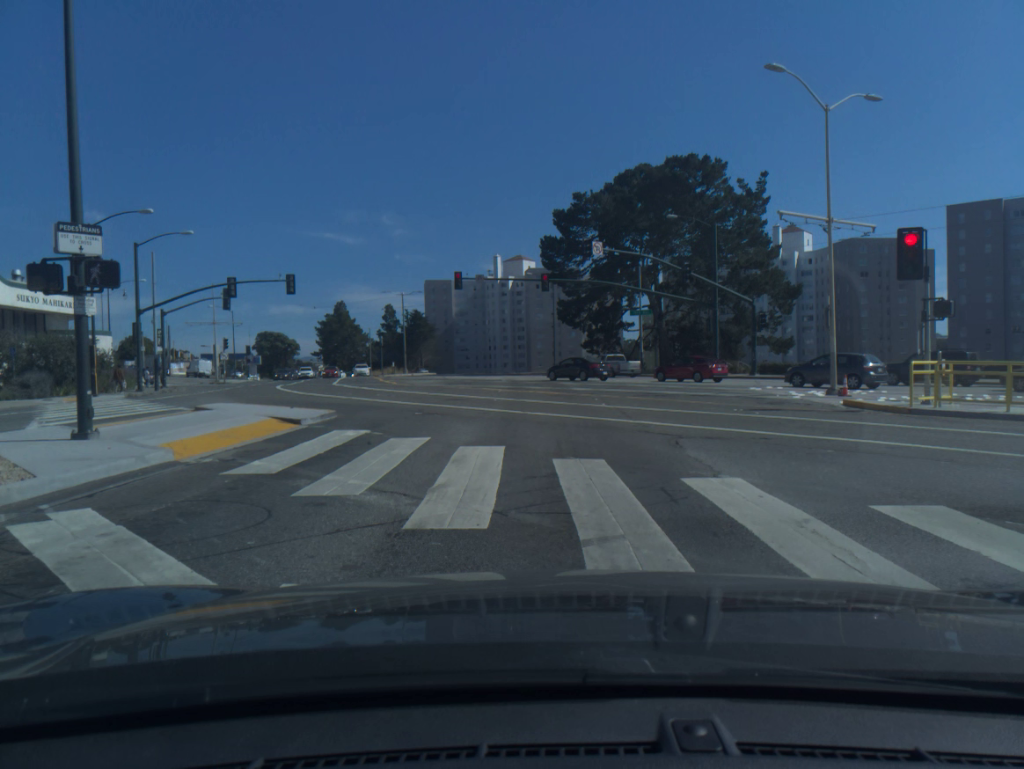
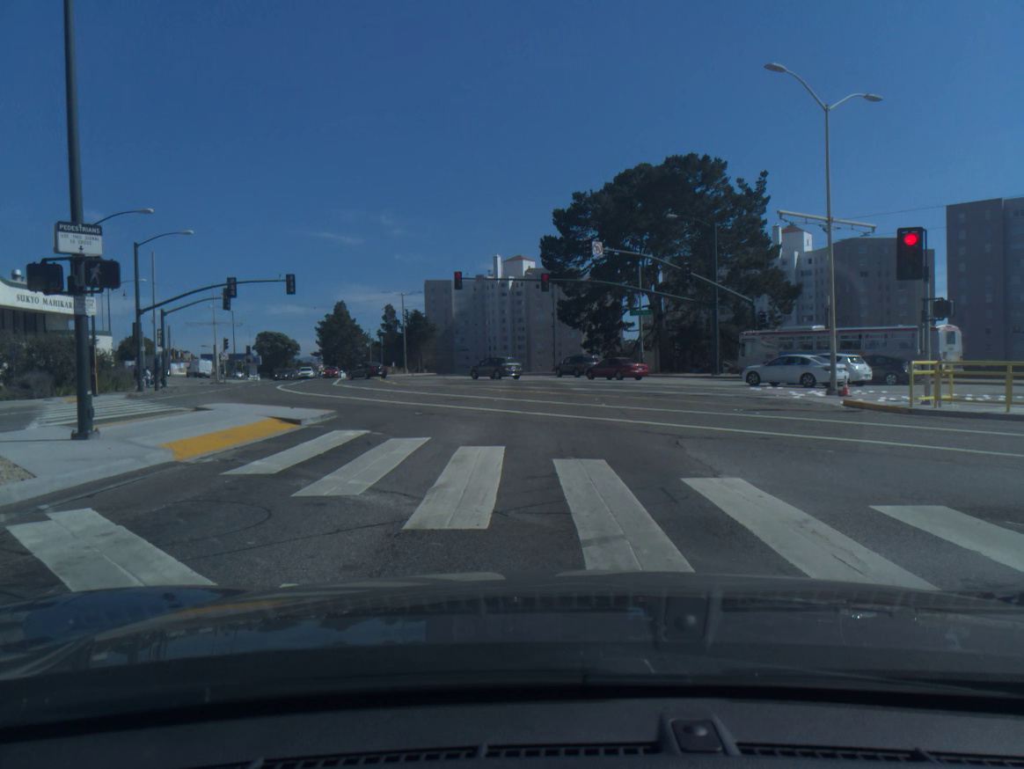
(0.0, 0.0) m; 0°
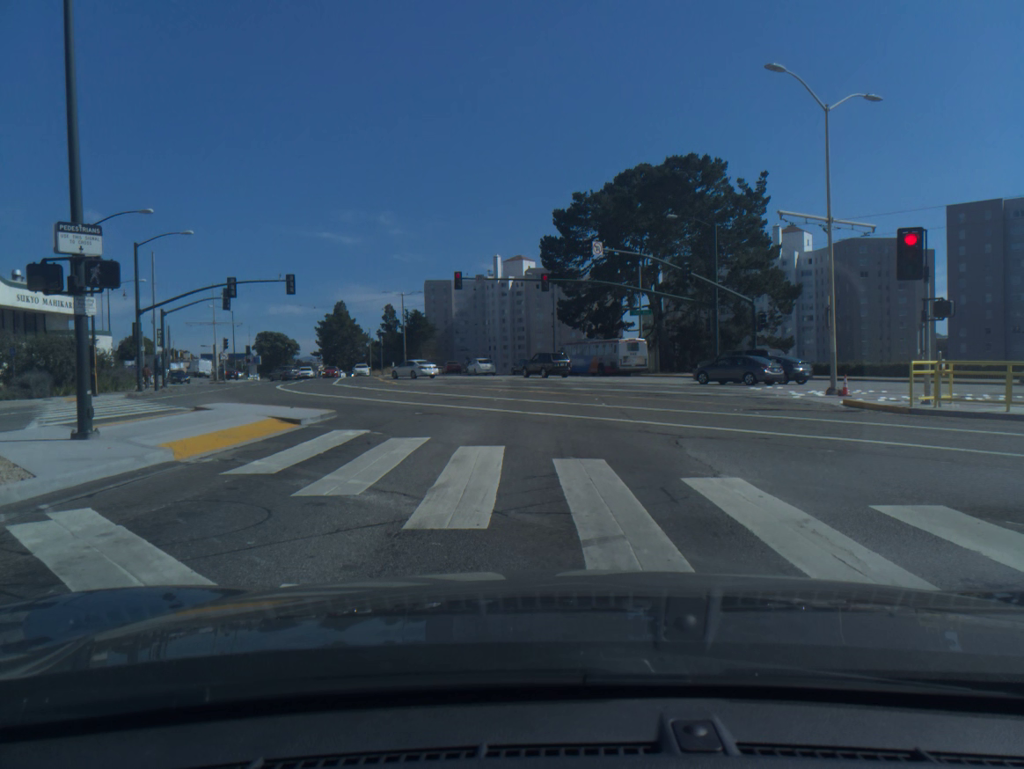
(0.0, 0.0) m; 0°
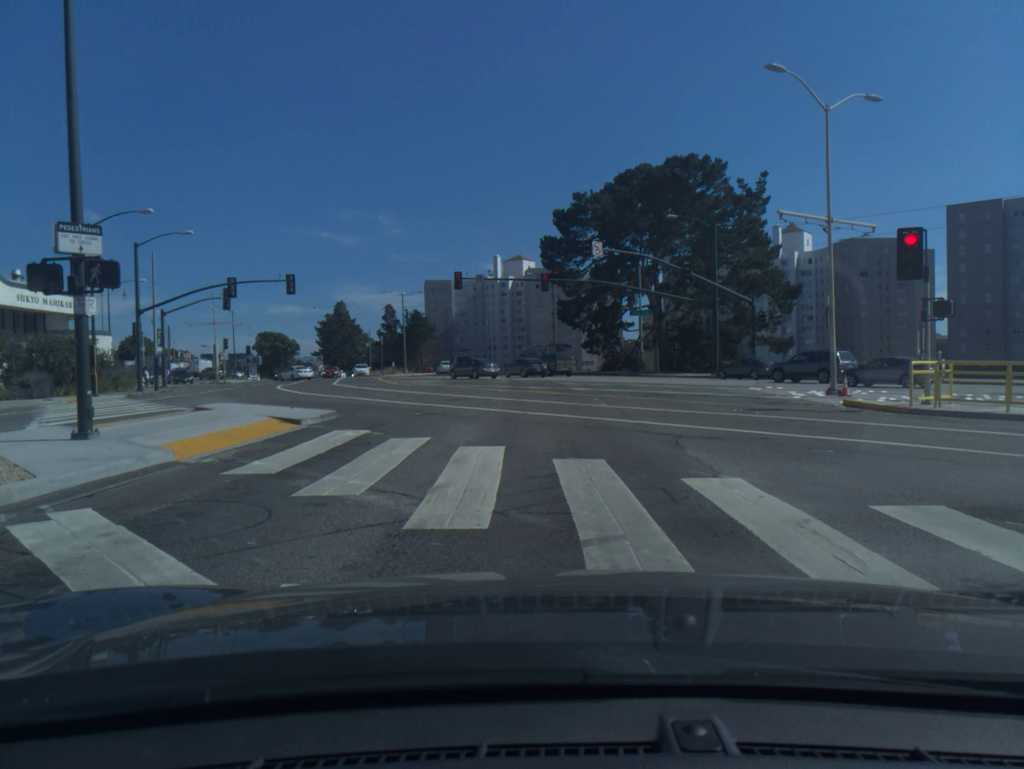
(0.0, 0.0) m; 0°
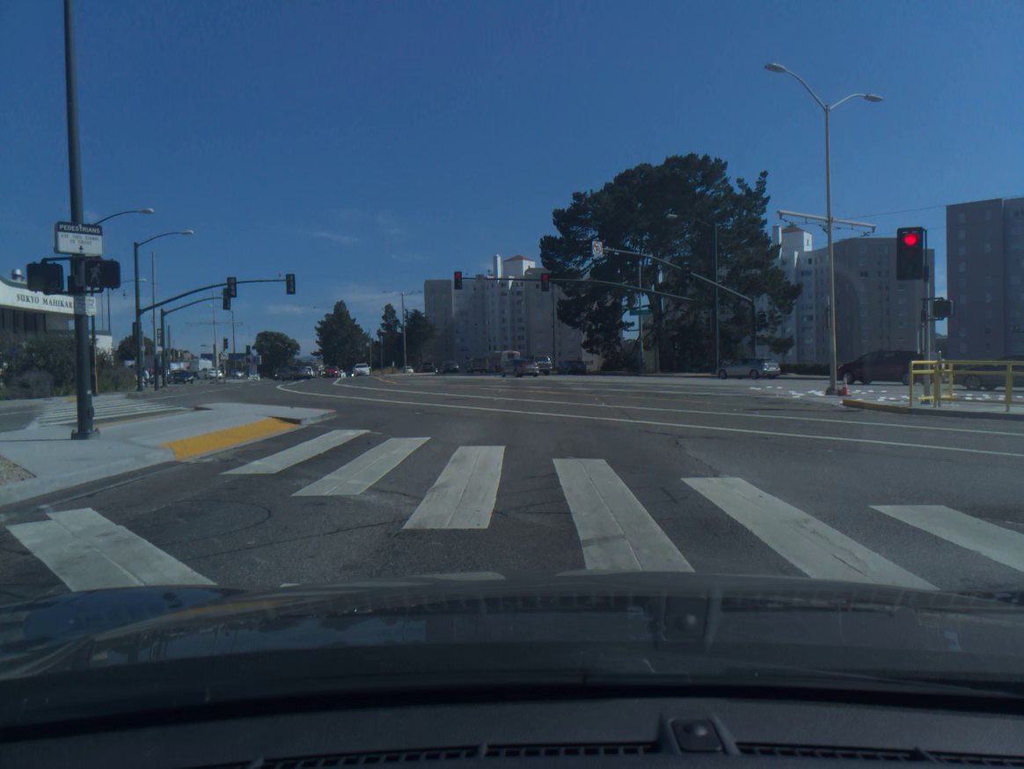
(0.0, 0.0) m; 0°
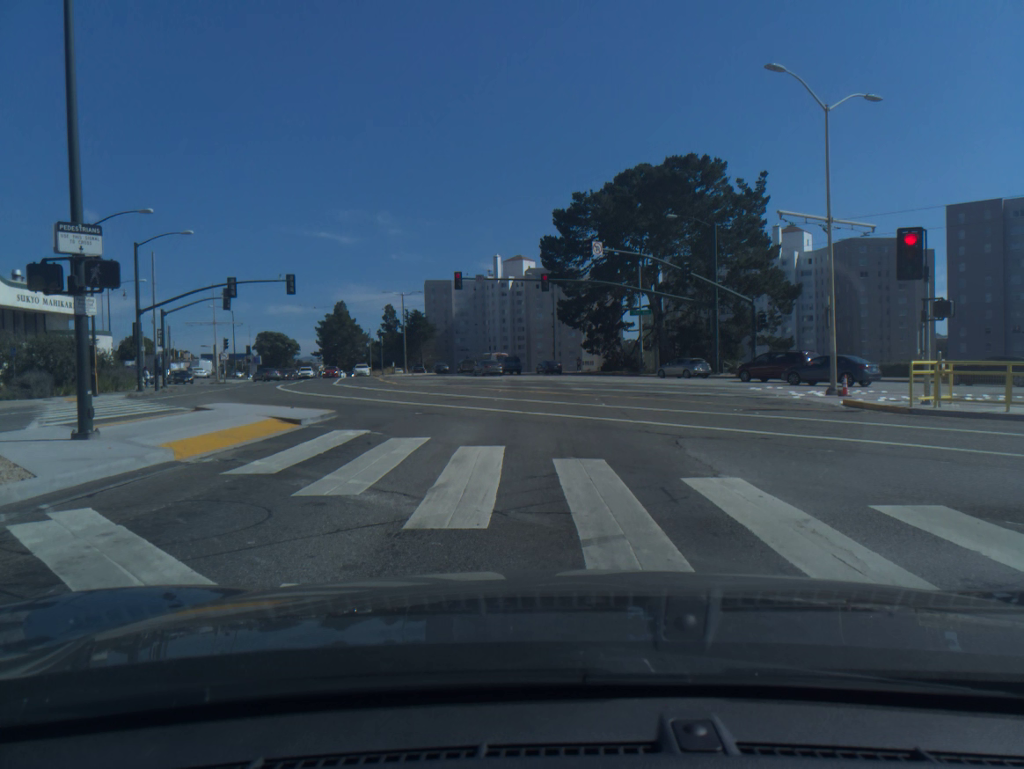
(0.0, 0.0) m; 0°
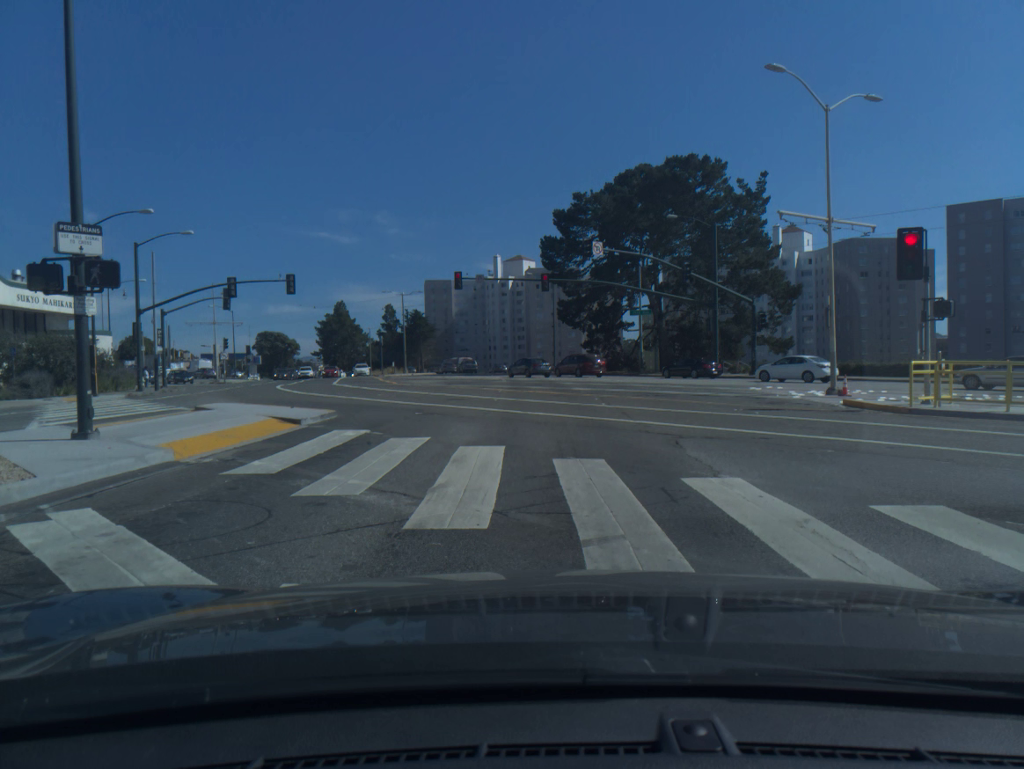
(0.0, 0.0) m; 0°
